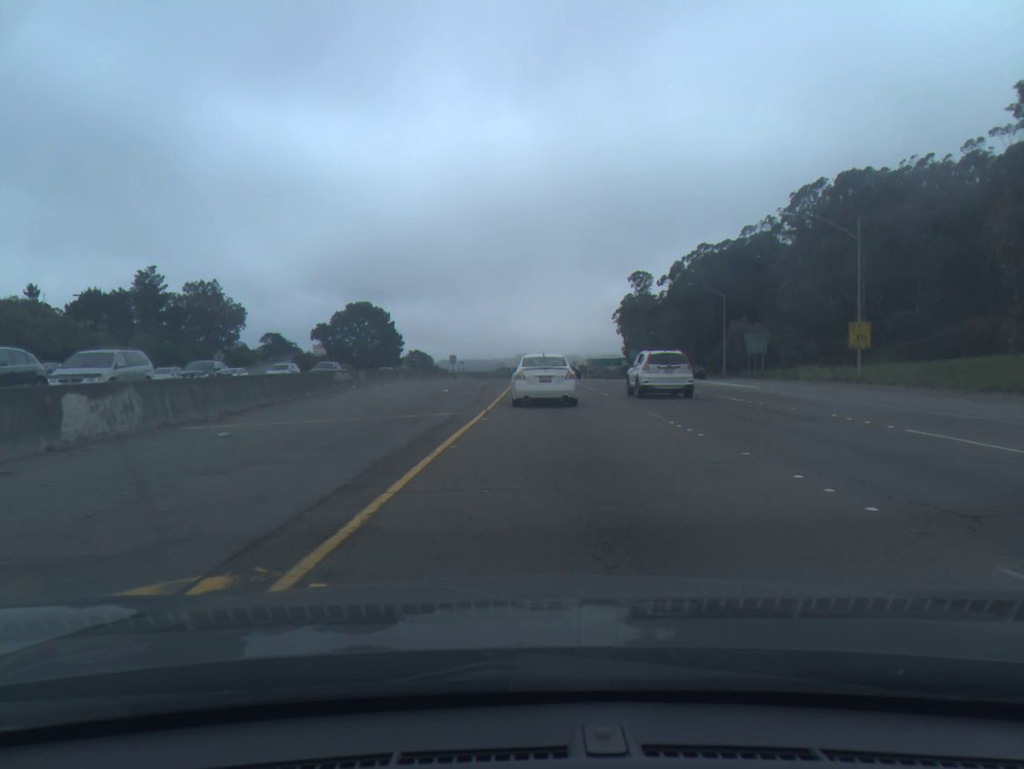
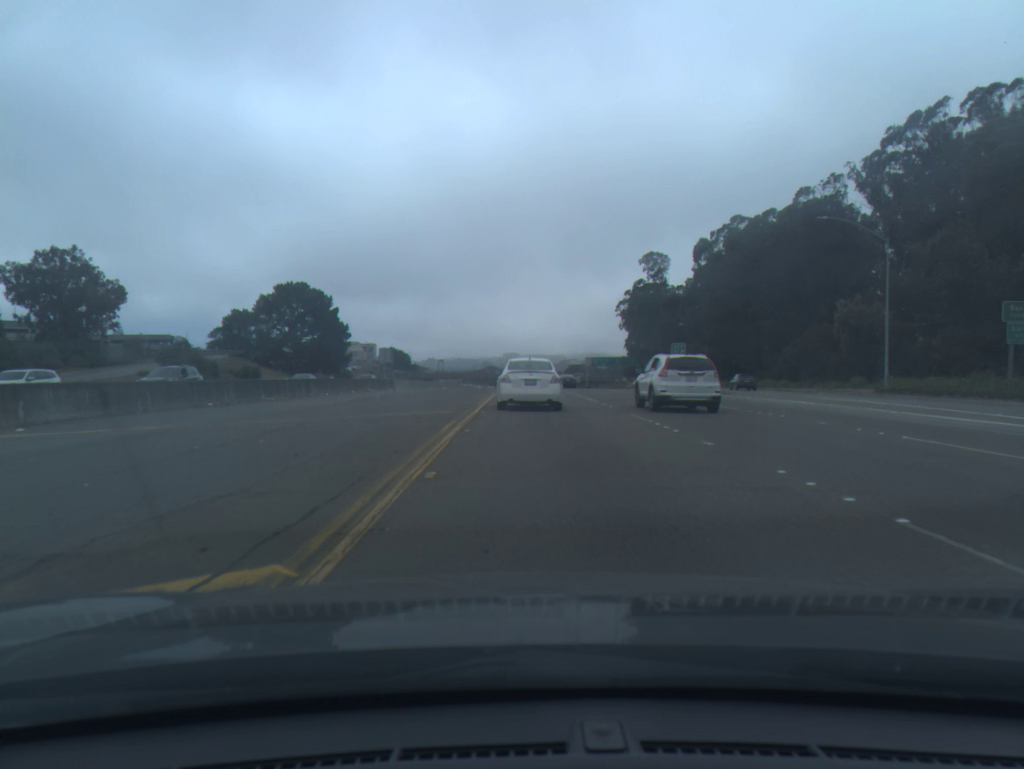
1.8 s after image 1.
(+0.7, +44.6) m; +1°
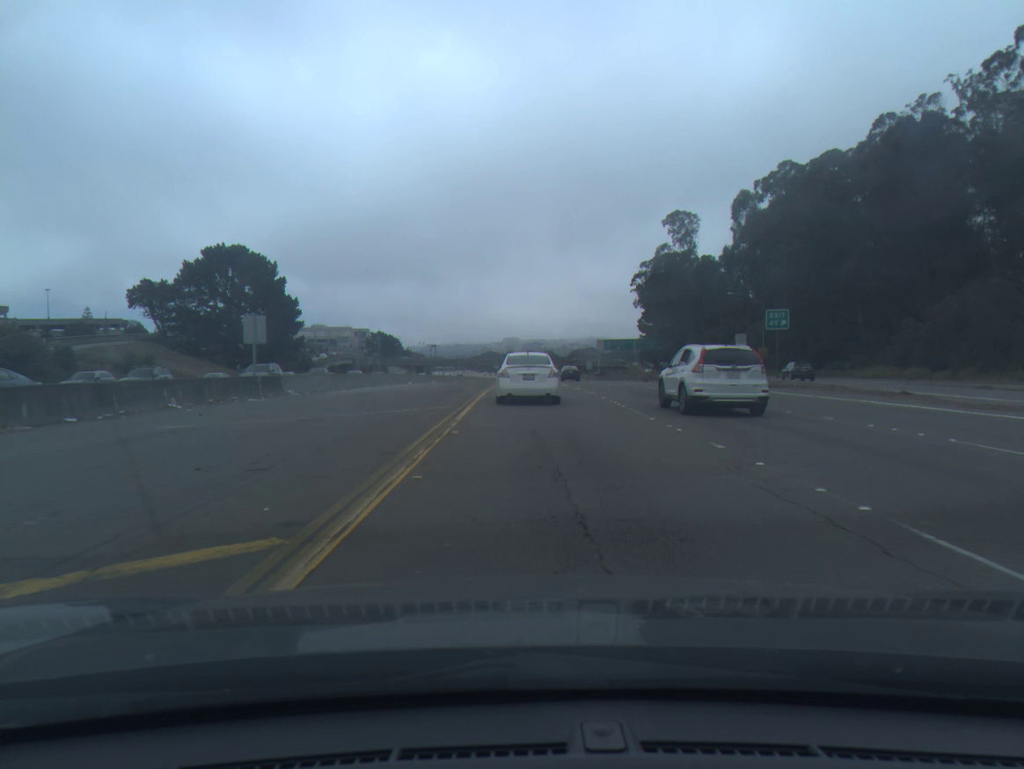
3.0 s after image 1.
(+0.1, +30.1) m; 0°
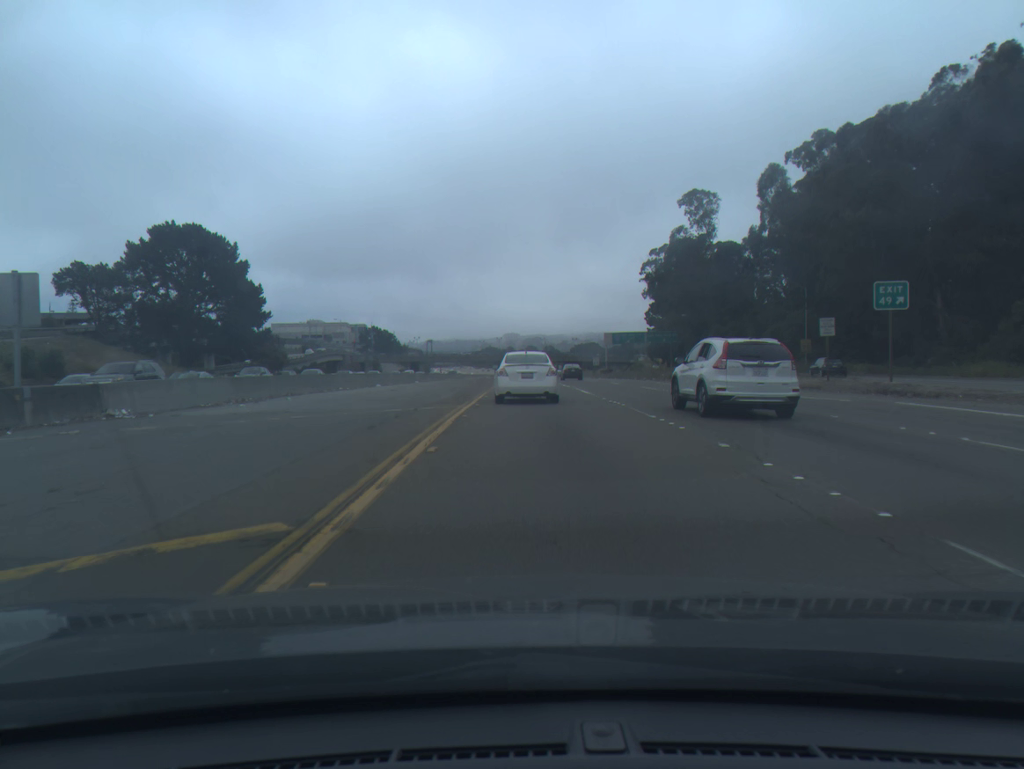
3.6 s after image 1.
(0.0, +15.1) m; 0°
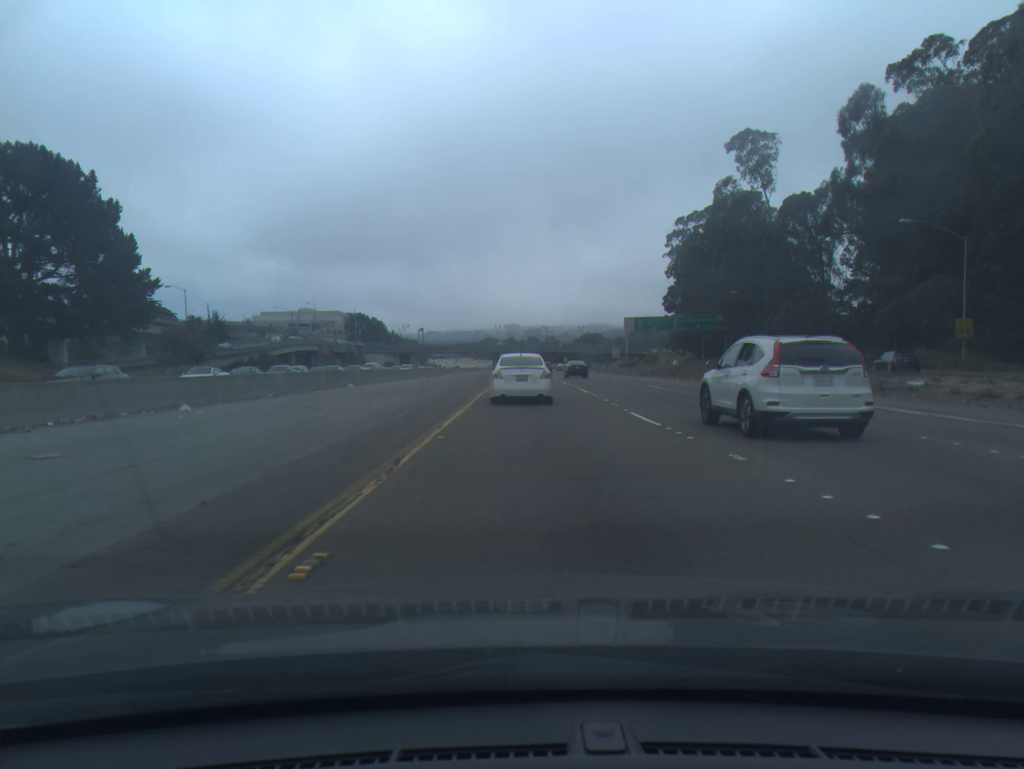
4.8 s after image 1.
(-0.1, +30.3) m; 0°
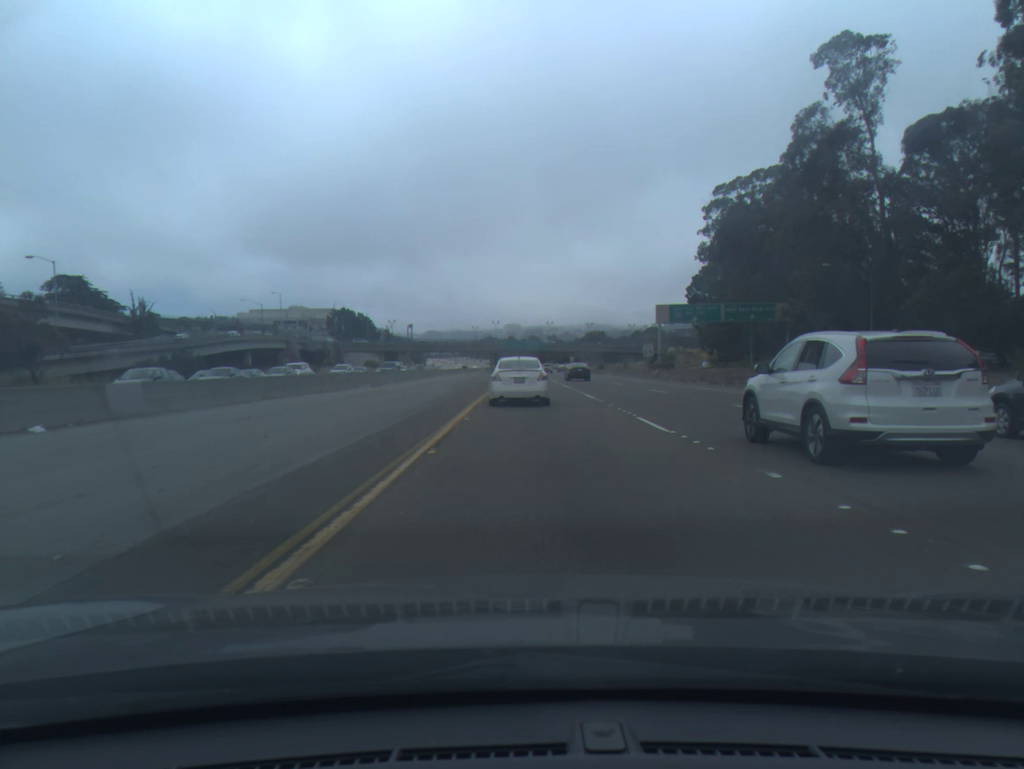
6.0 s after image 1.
(-0.1, +30.6) m; 0°
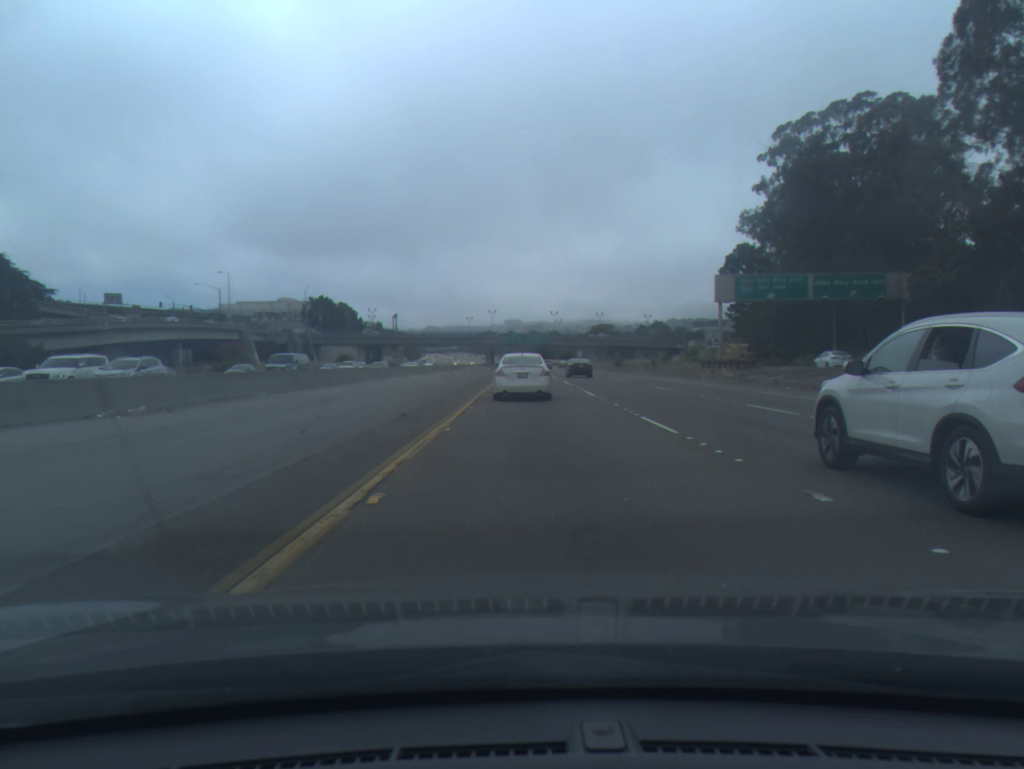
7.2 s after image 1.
(+0.1, +31.1) m; 0°
